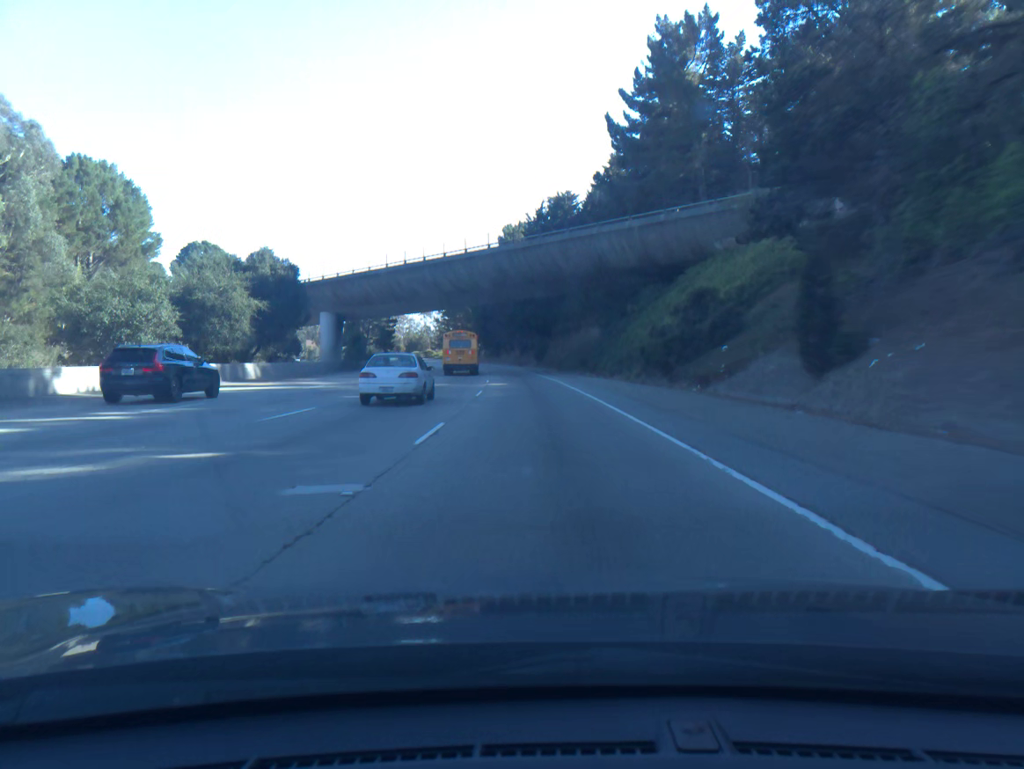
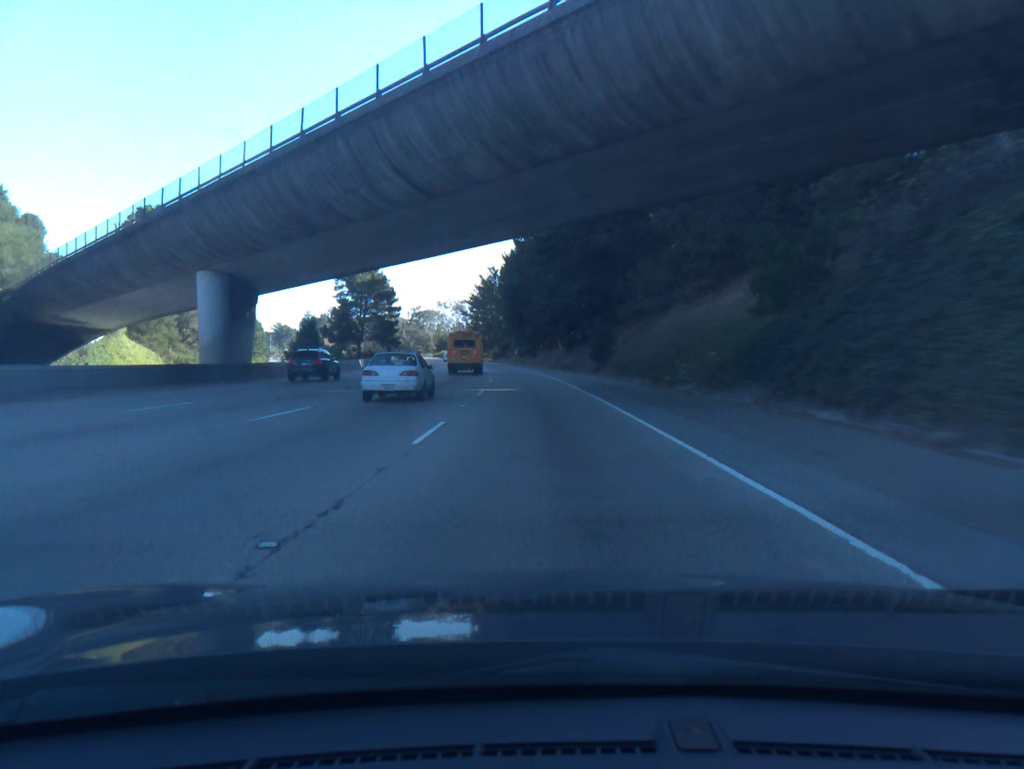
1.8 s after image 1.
(-1.2, +44.4) m; -3°
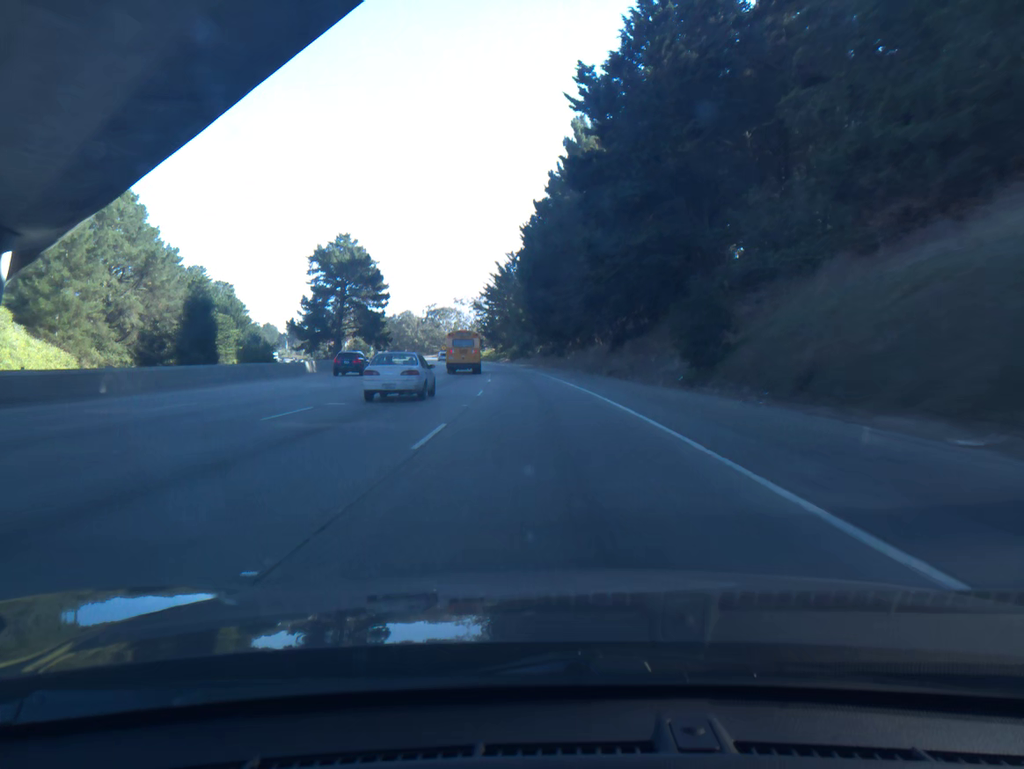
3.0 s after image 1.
(-0.5, +29.6) m; -2°
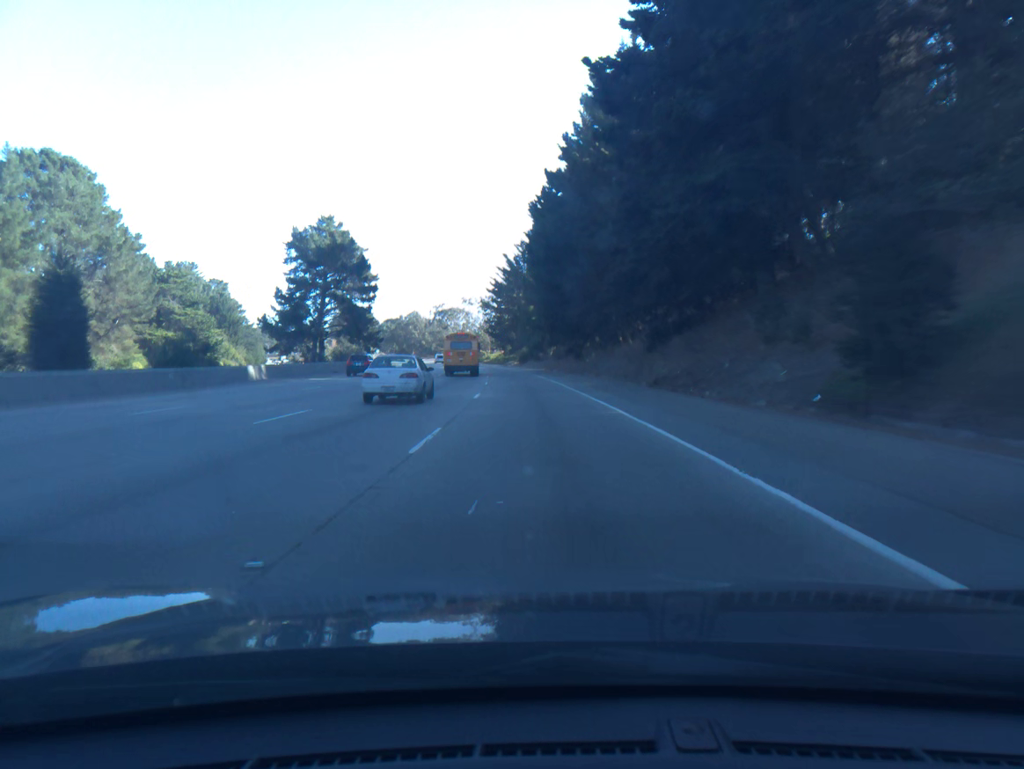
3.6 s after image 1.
(-0.1, +14.8) m; -1°
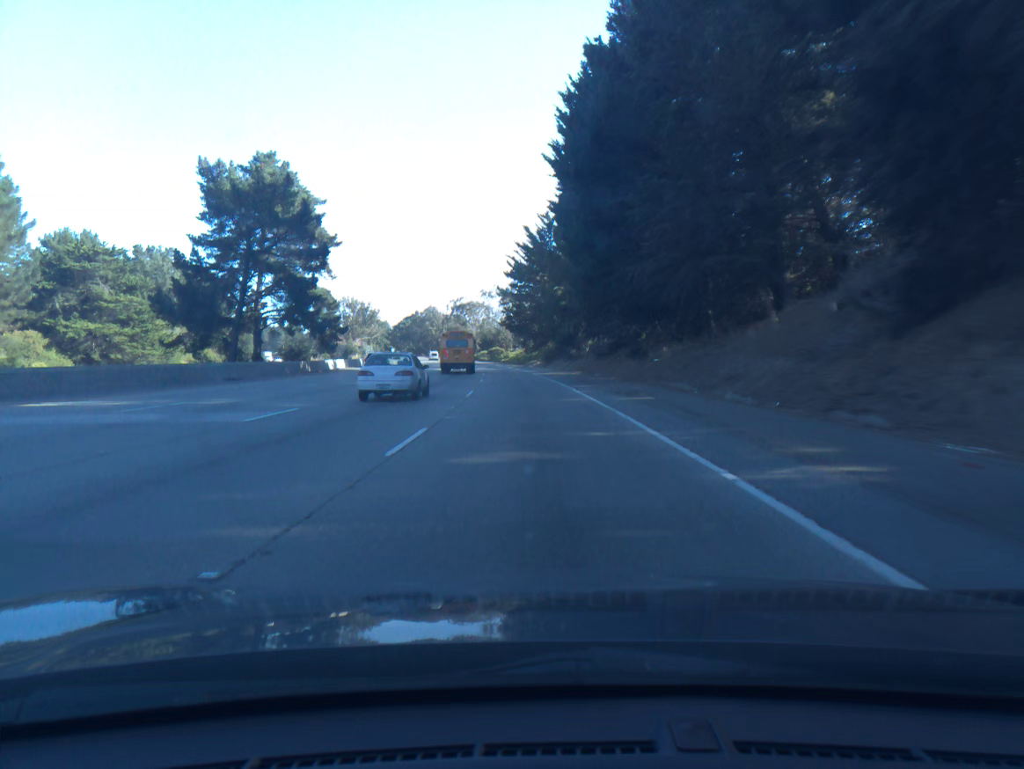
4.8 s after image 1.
(-0.4, +29.7) m; -2°
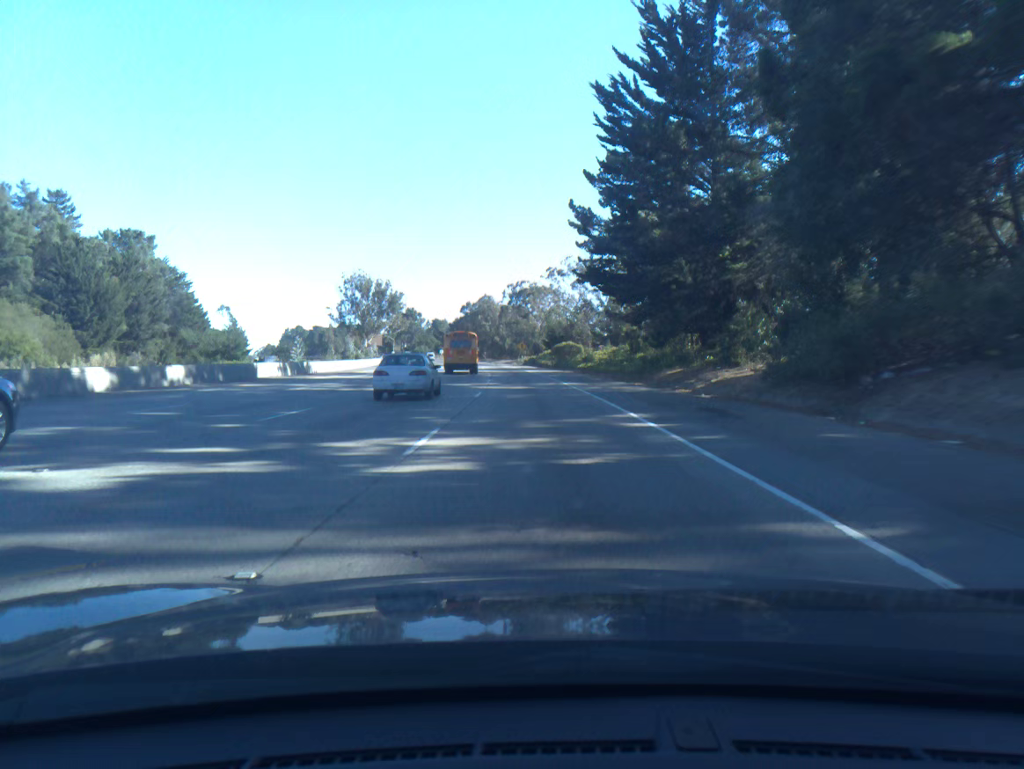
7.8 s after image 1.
(-3.8, +73.8) m; -5°
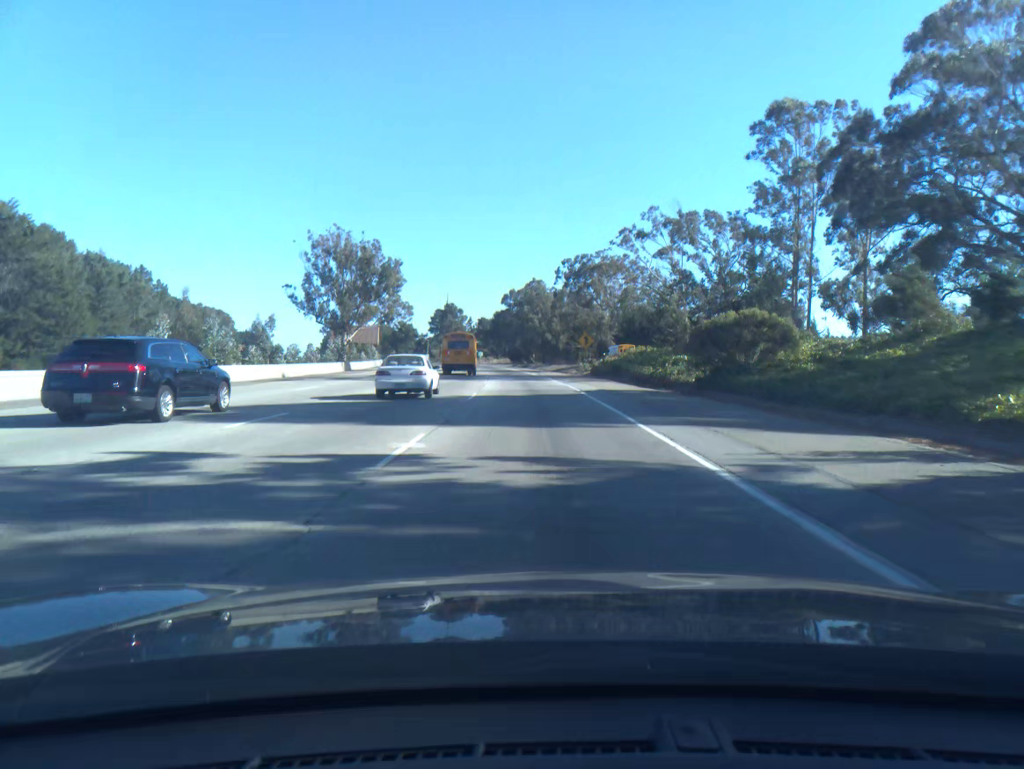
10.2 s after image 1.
(-2.0, +59.0) m; -4°
